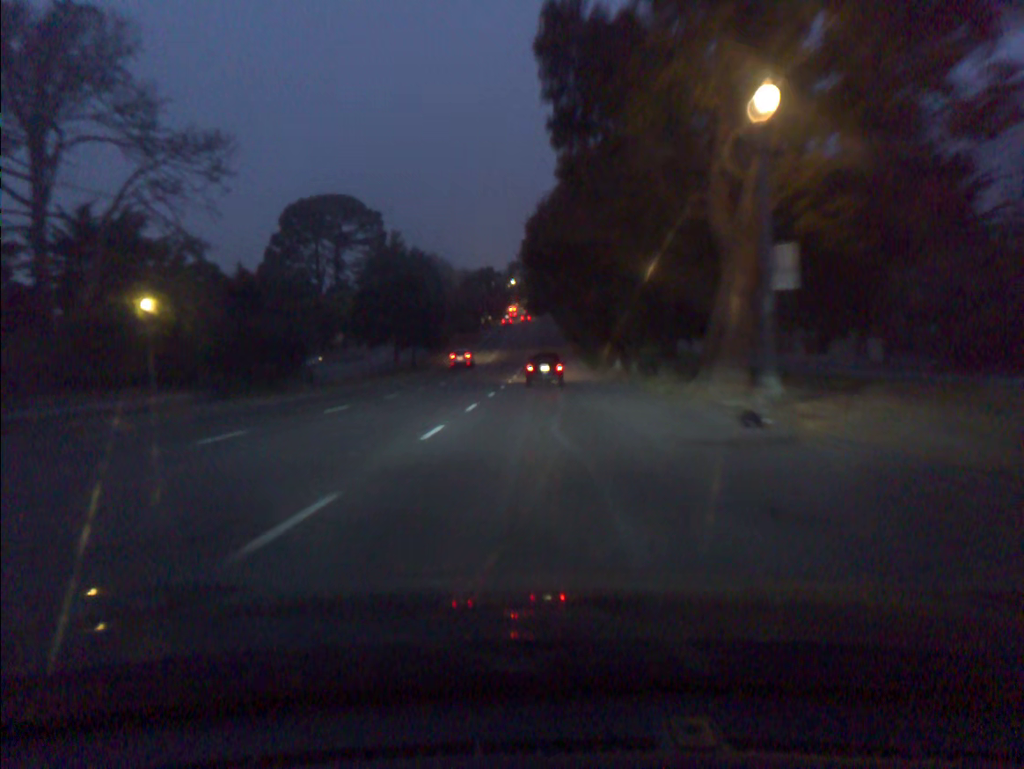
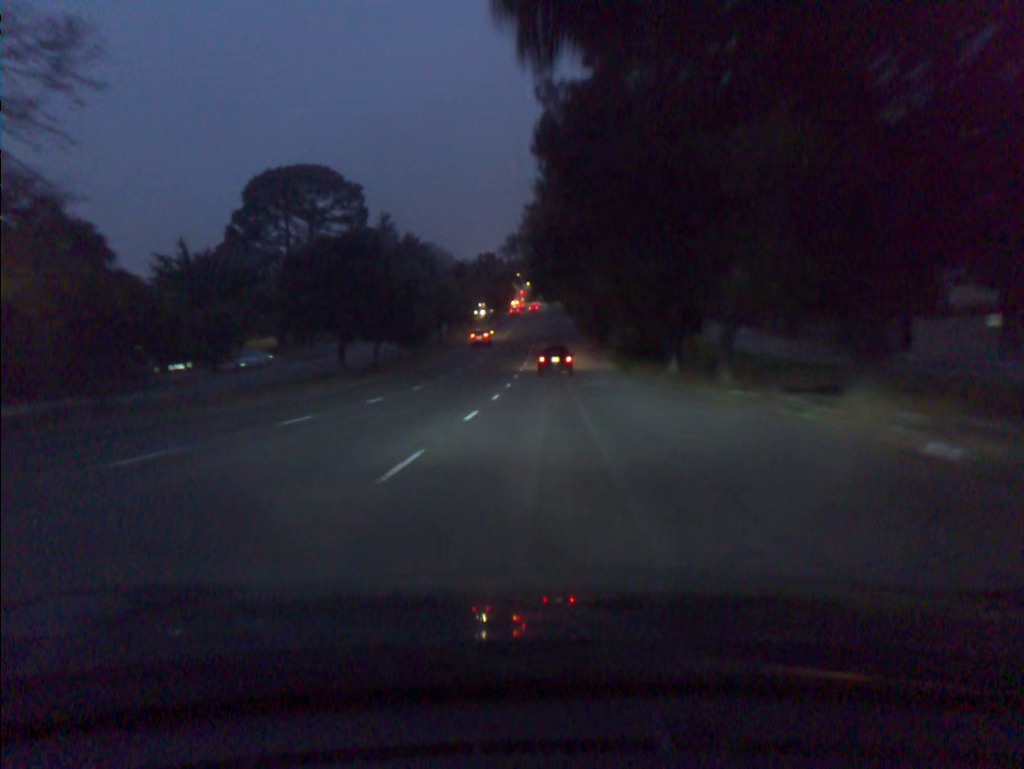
(-0.1, +18.1) m; 0°
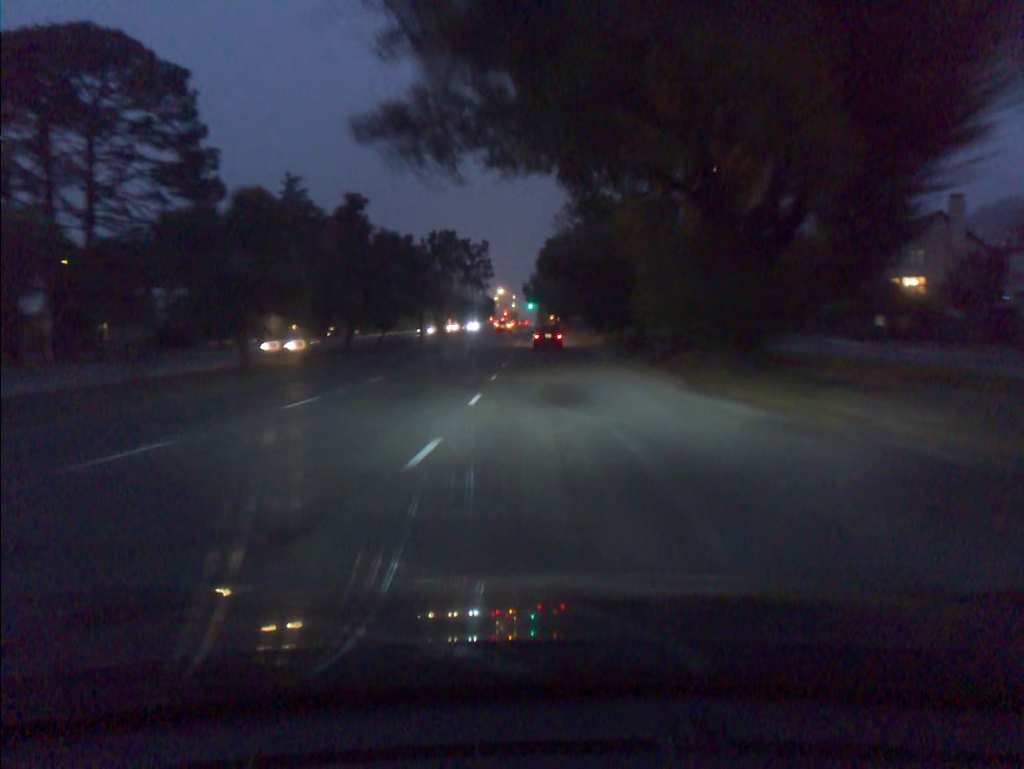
(+0.4, +50.7) m; +1°
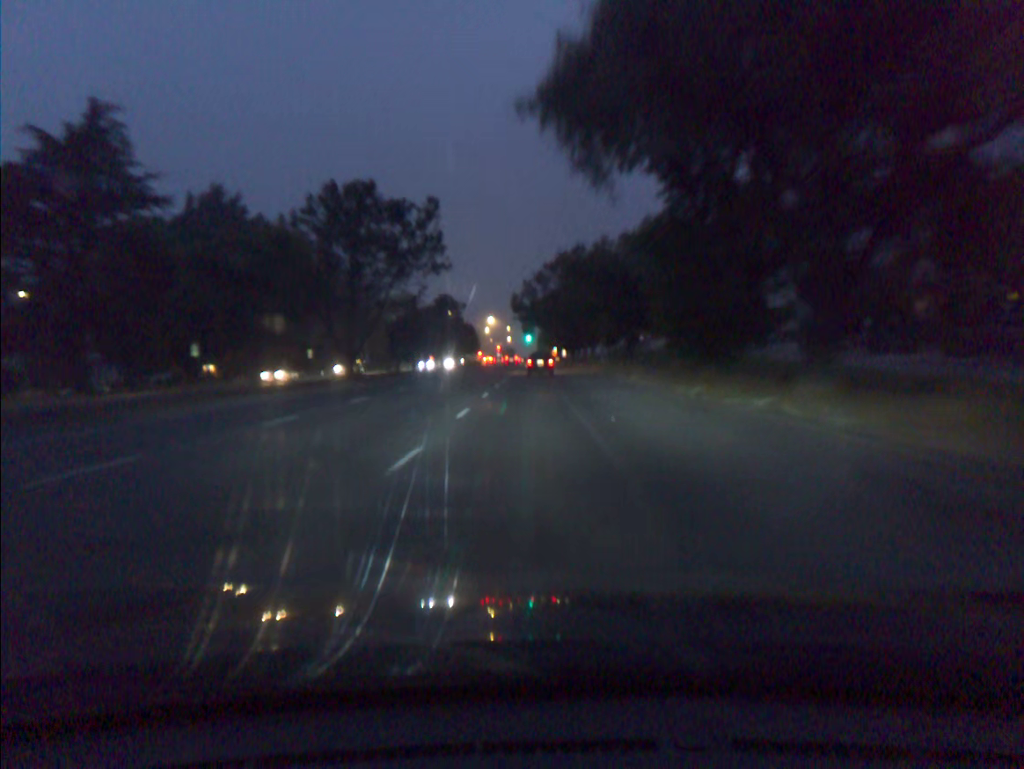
(+0.1, +43.4) m; 0°
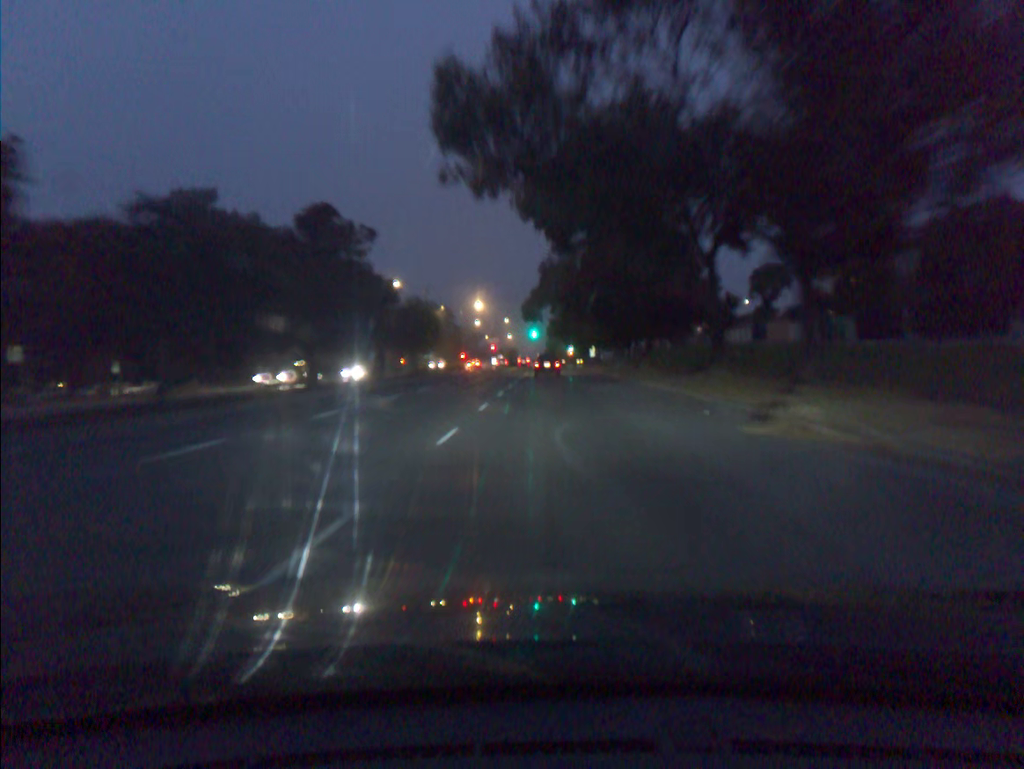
(-0.4, +55.1) m; -1°
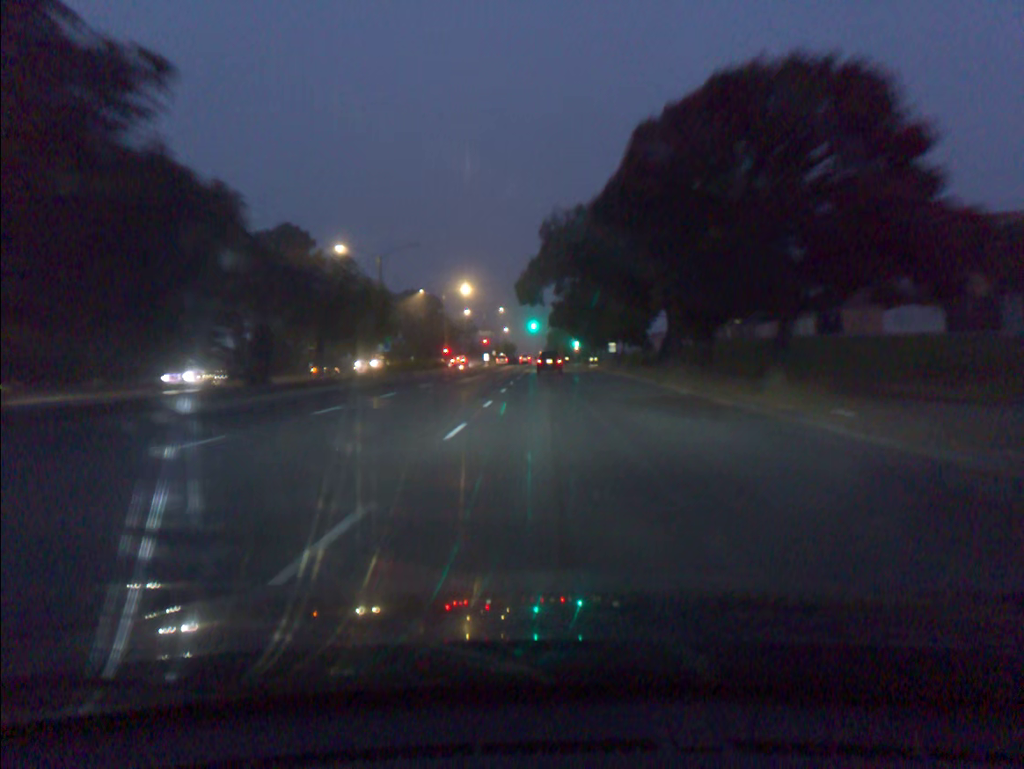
(0.0, +21.9) m; 0°
